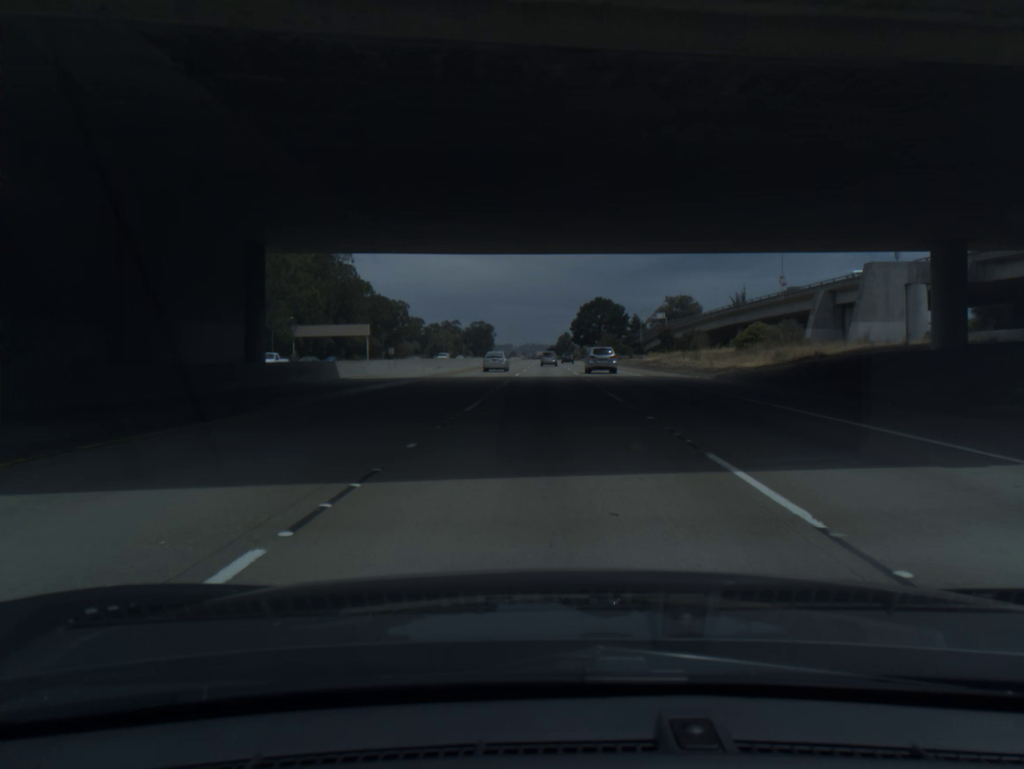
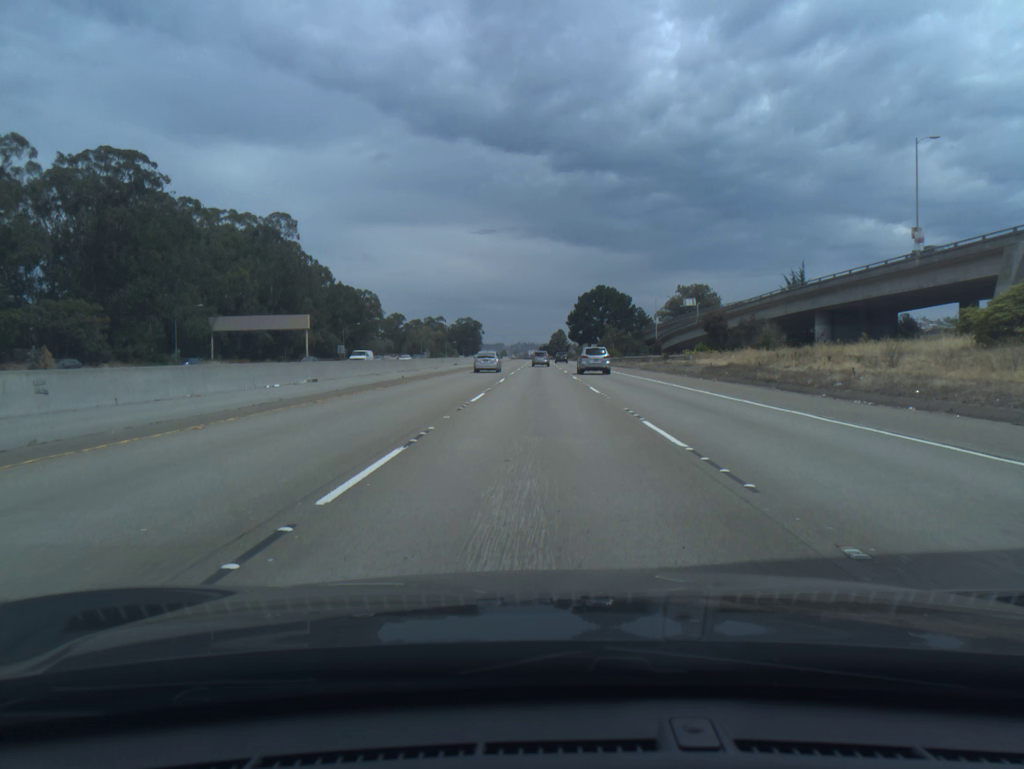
(+0.3, +39.0) m; +1°
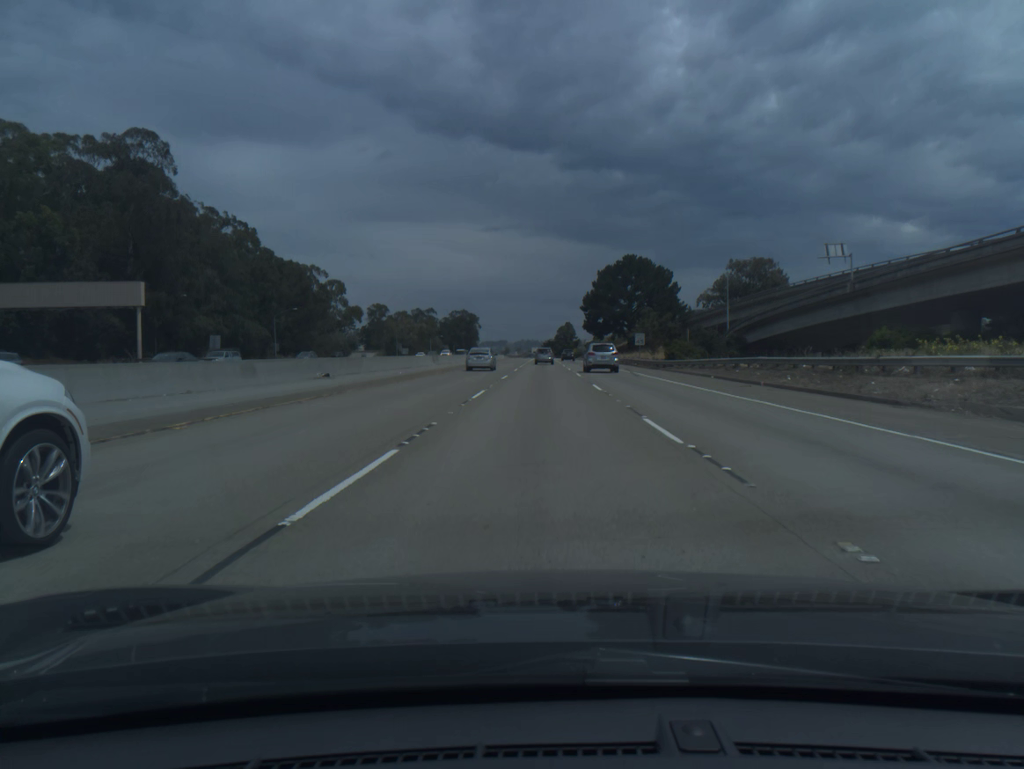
(-0.1, +58.2) m; 0°
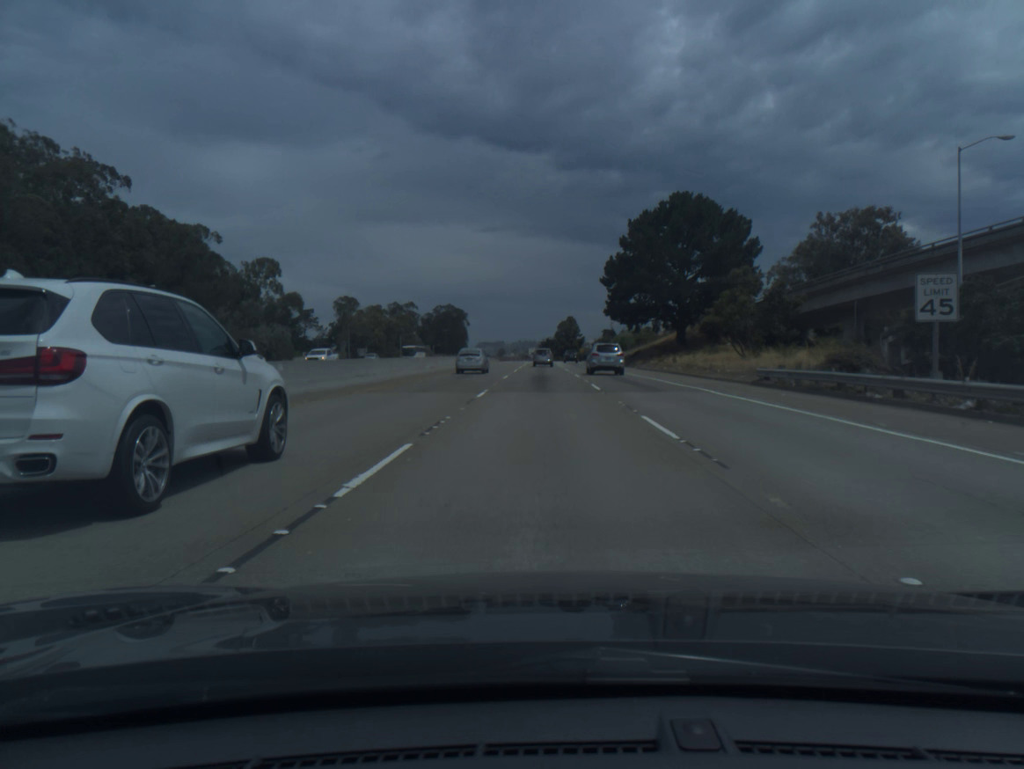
(+0.1, +57.0) m; 0°
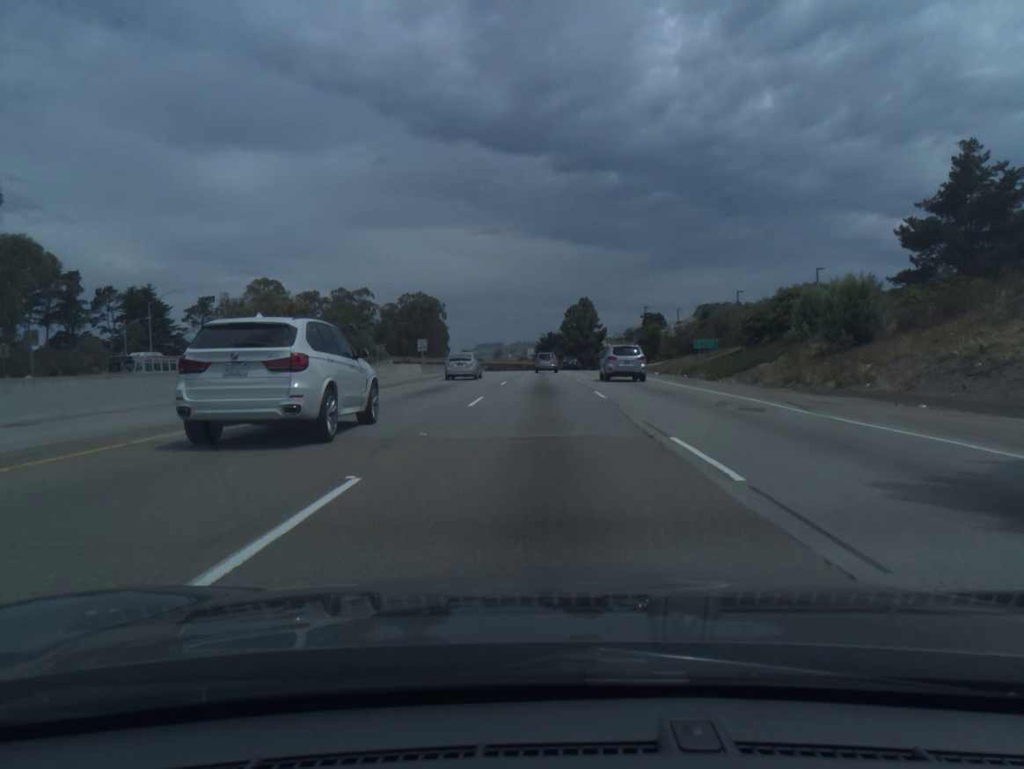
(+0.1, +92.1) m; 0°
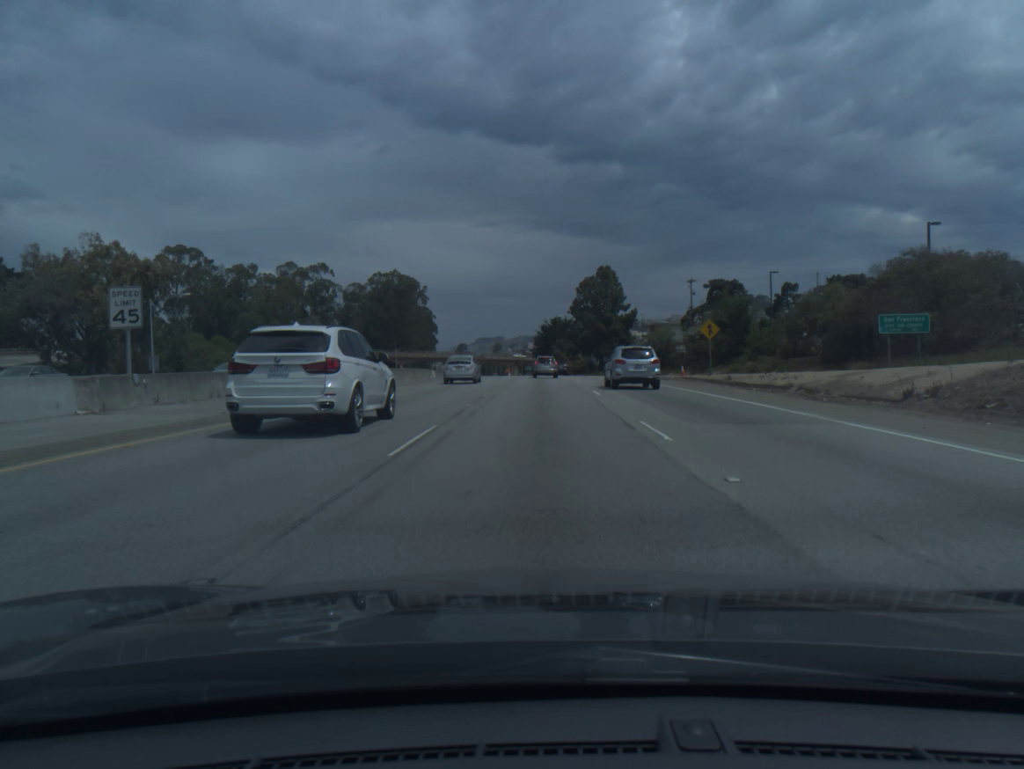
(+0.1, +54.0) m; 0°
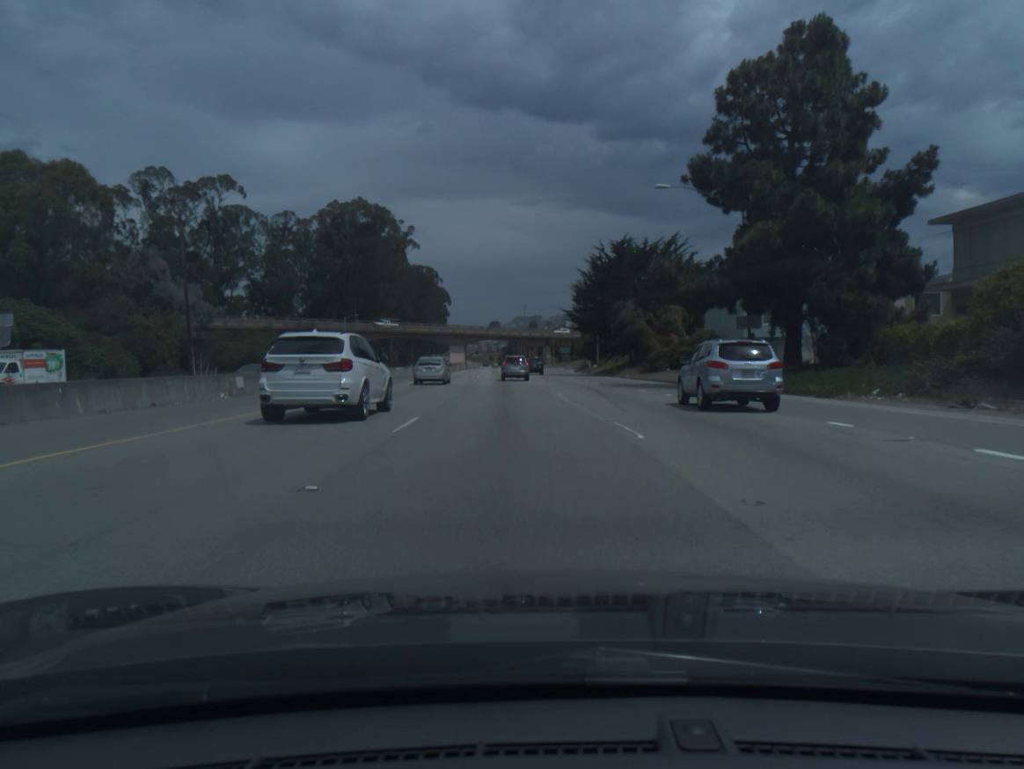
(-1.0, +87.2) m; -3°
